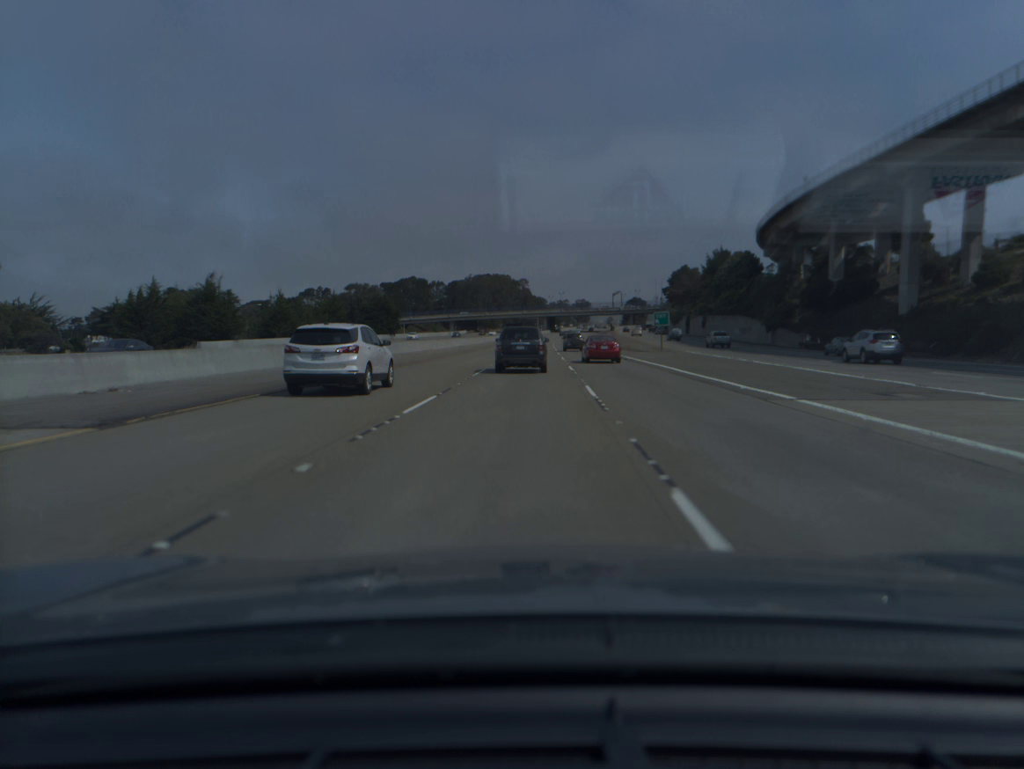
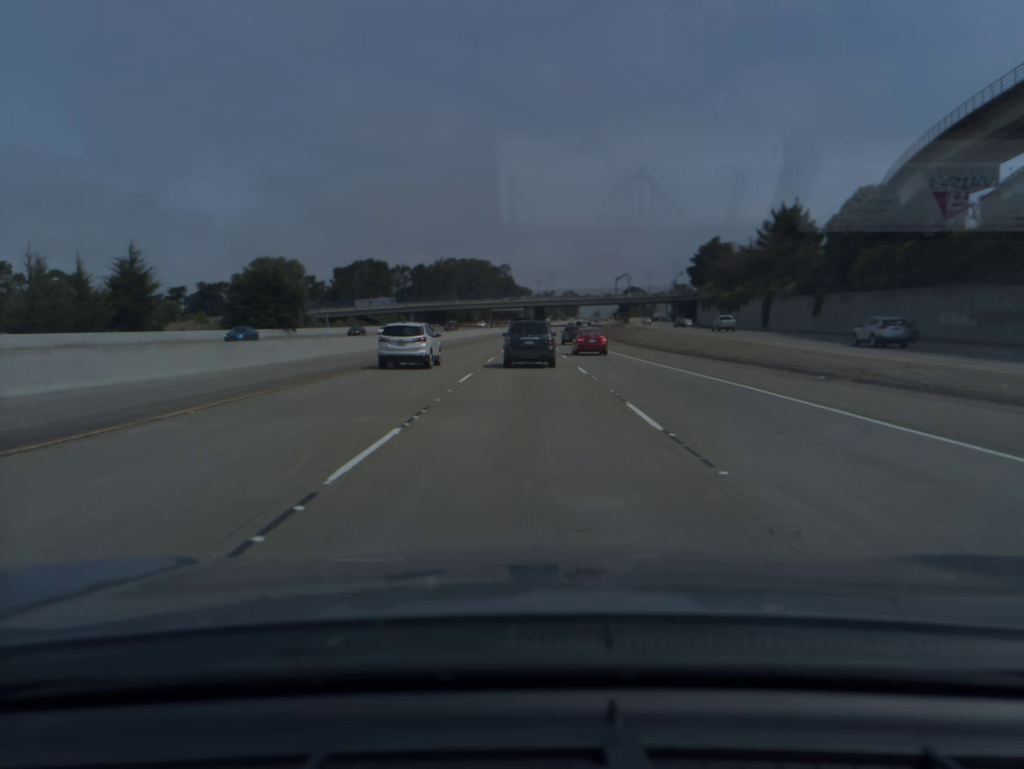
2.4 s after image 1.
(+0.9, +65.2) m; +1°
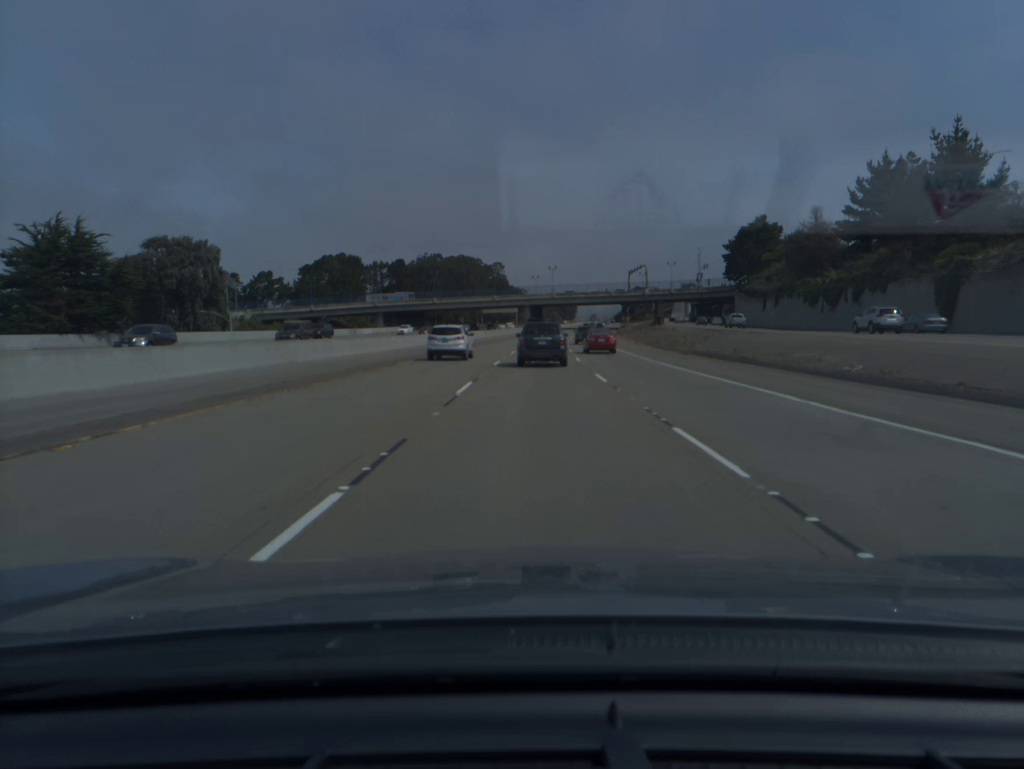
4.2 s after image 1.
(+0.1, +47.2) m; 0°
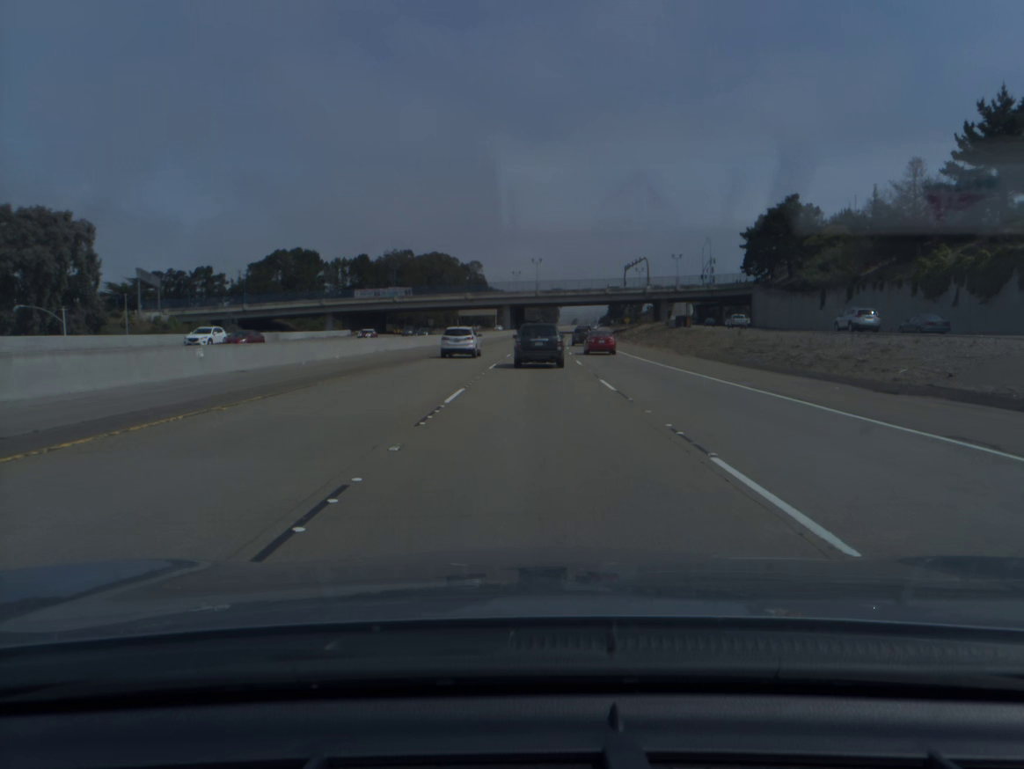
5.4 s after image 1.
(+0.3, +31.3) m; +1°
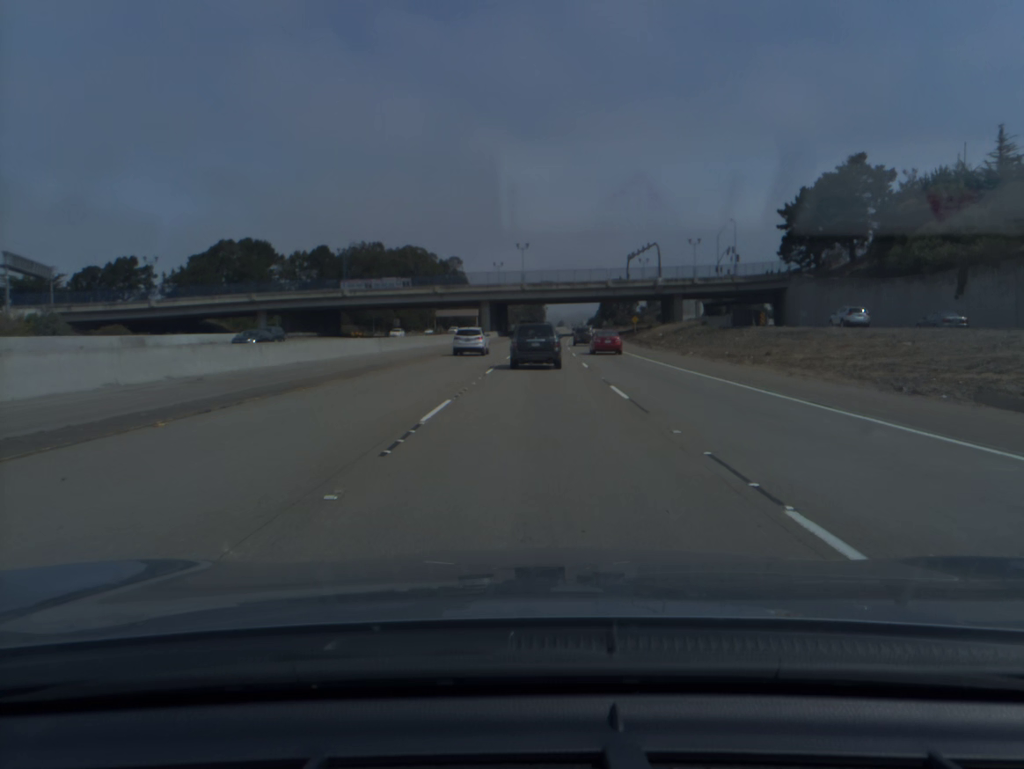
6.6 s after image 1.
(+0.3, +31.7) m; +1°
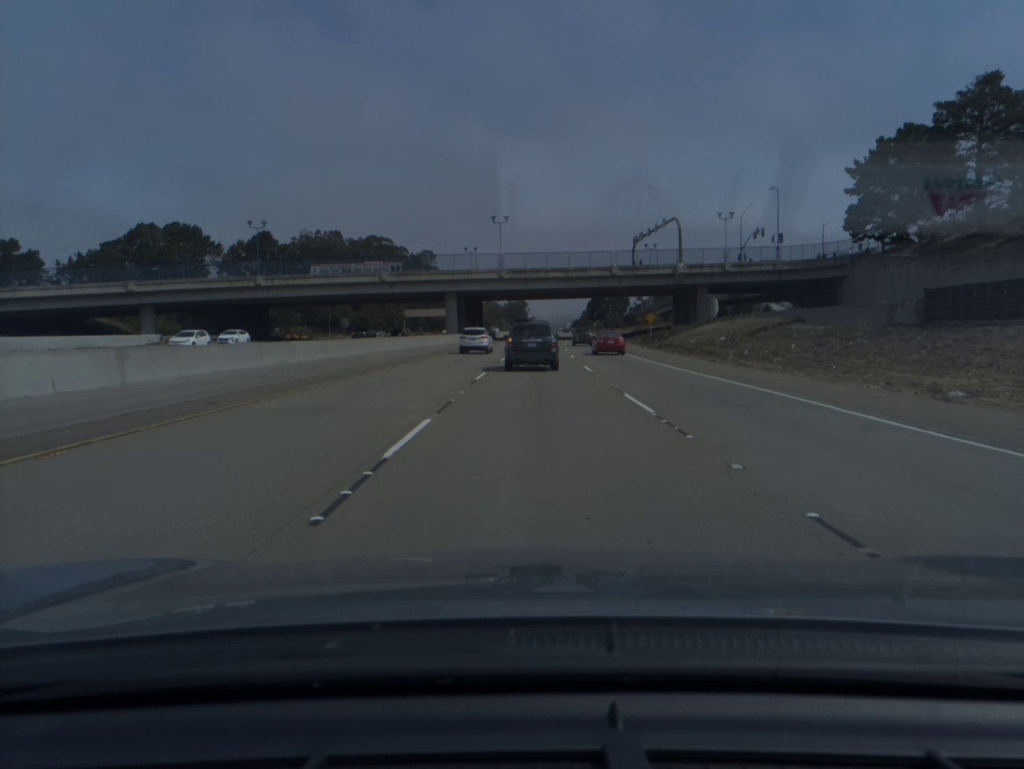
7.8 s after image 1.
(+0.3, +32.1) m; +1°
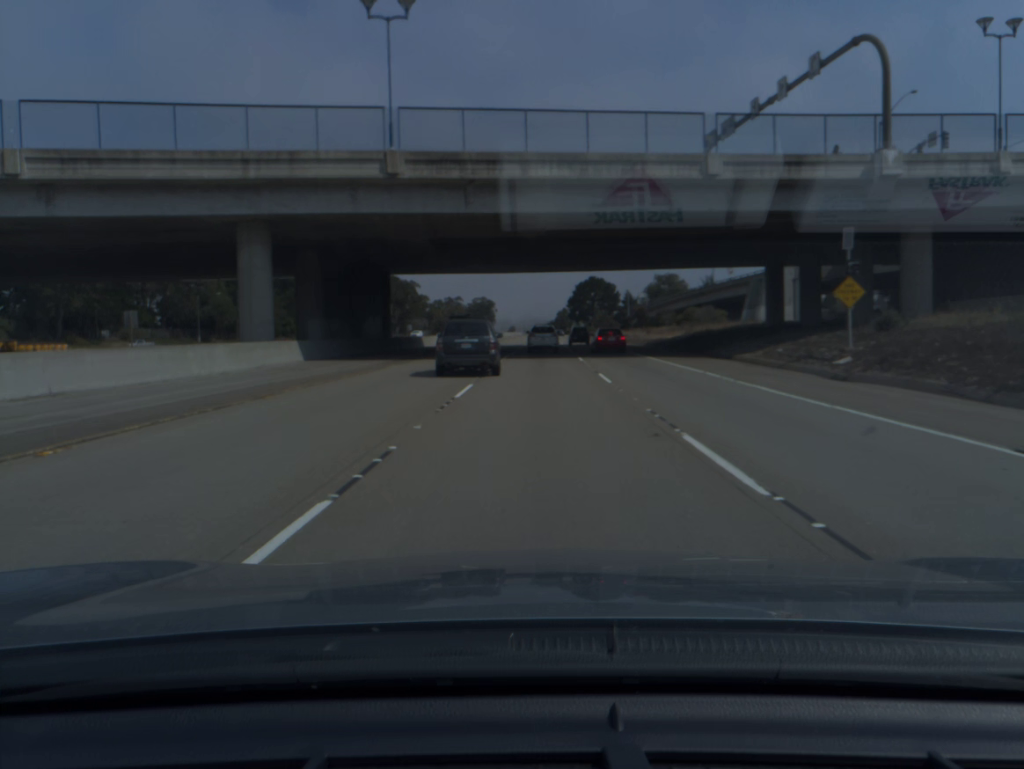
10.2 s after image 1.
(+1.3, +64.8) m; +2°
